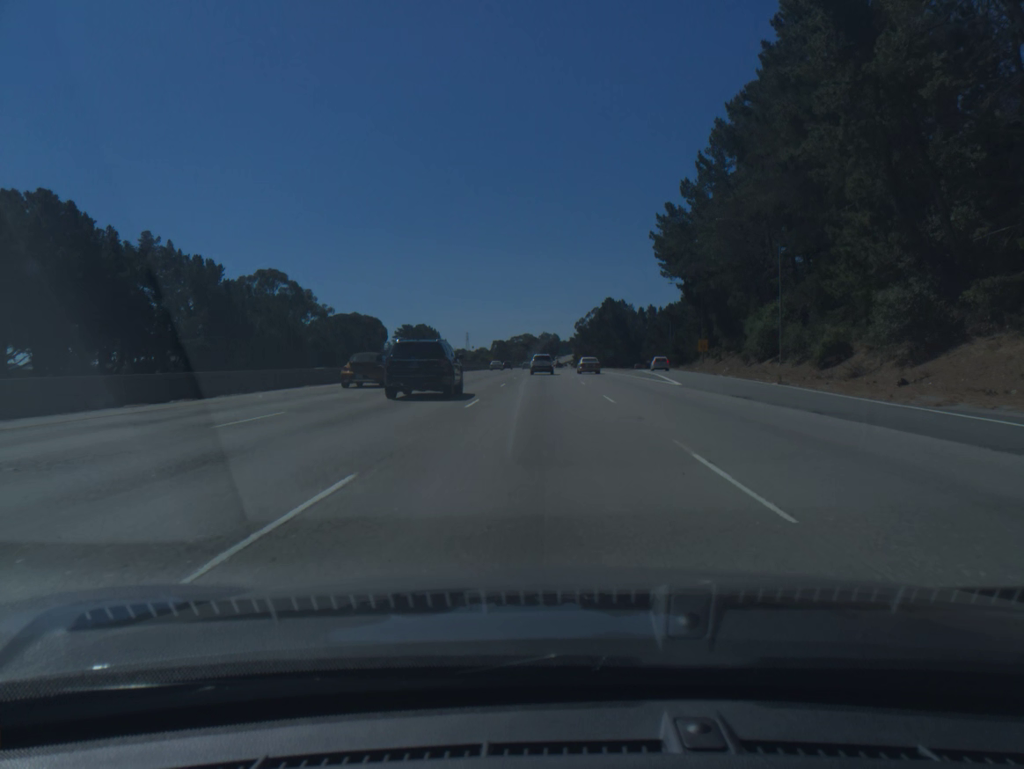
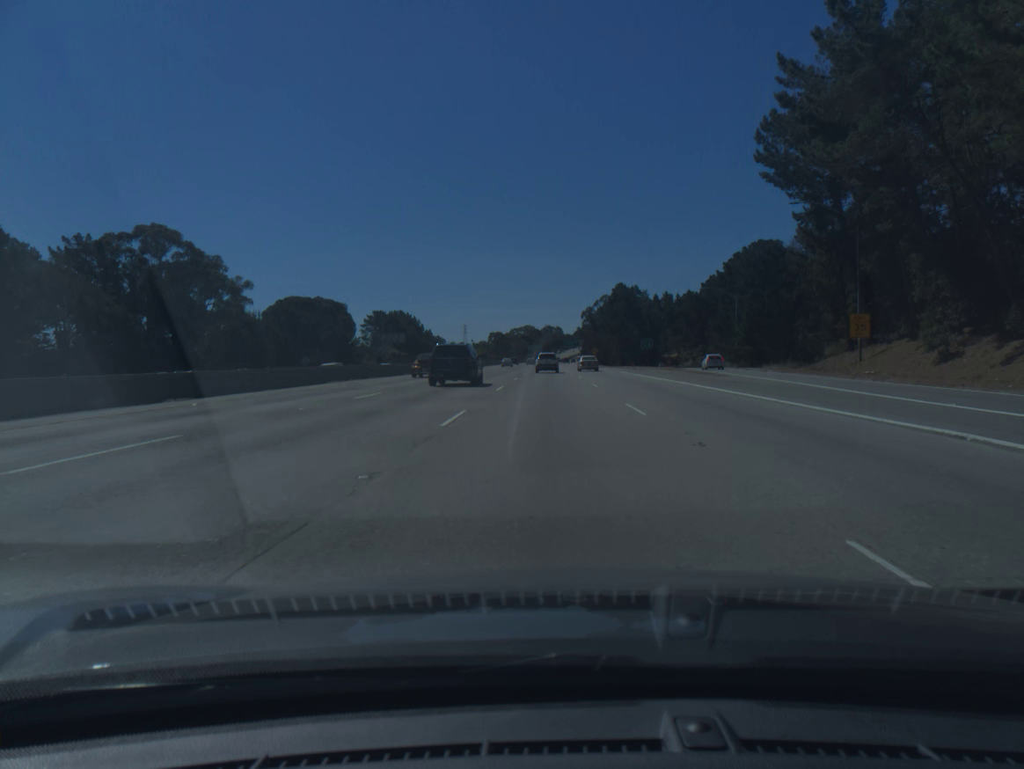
(-0.1, +48.9) m; 0°
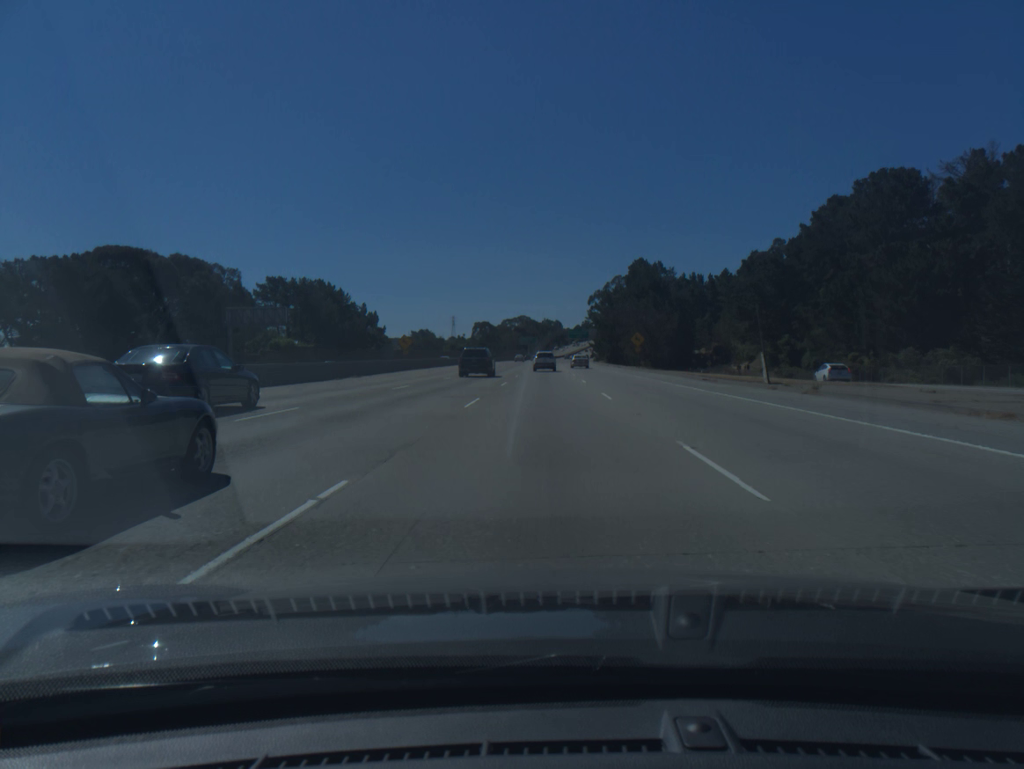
(+0.4, +82.4) m; 0°
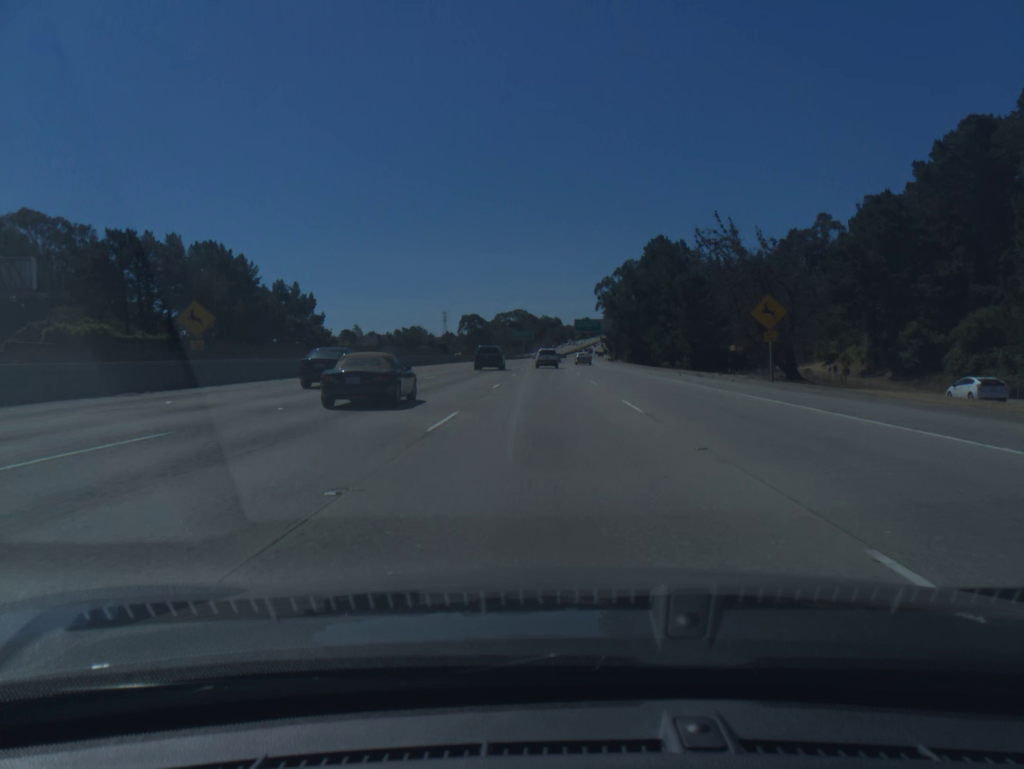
(-0.1, +50.0) m; 0°
